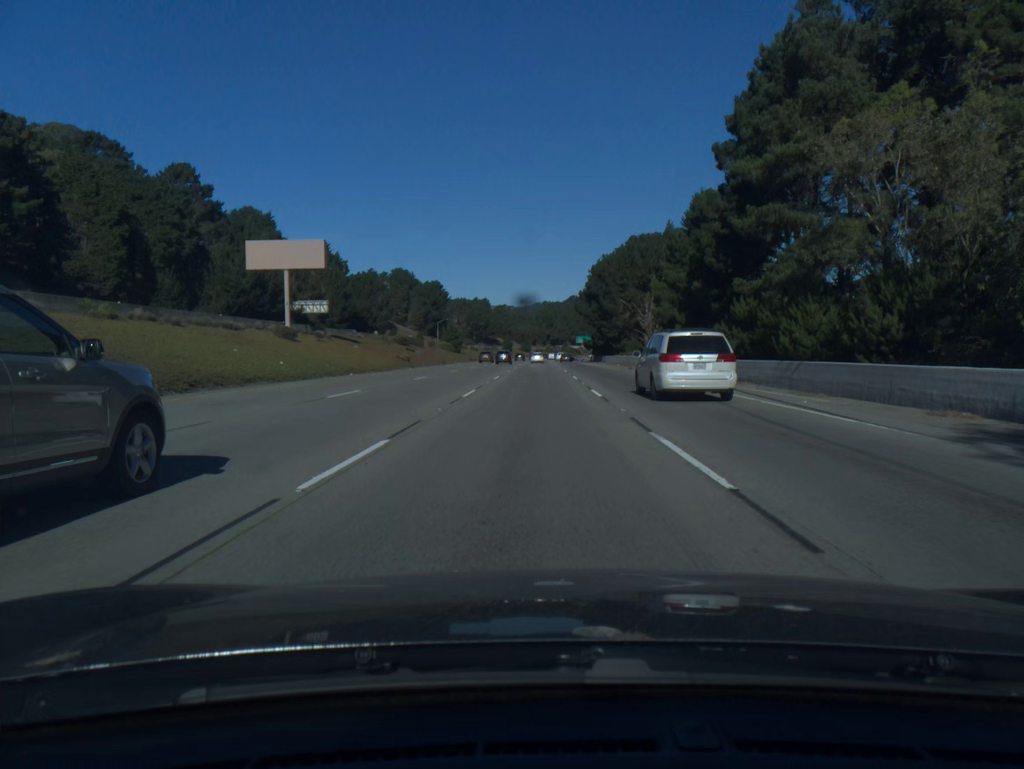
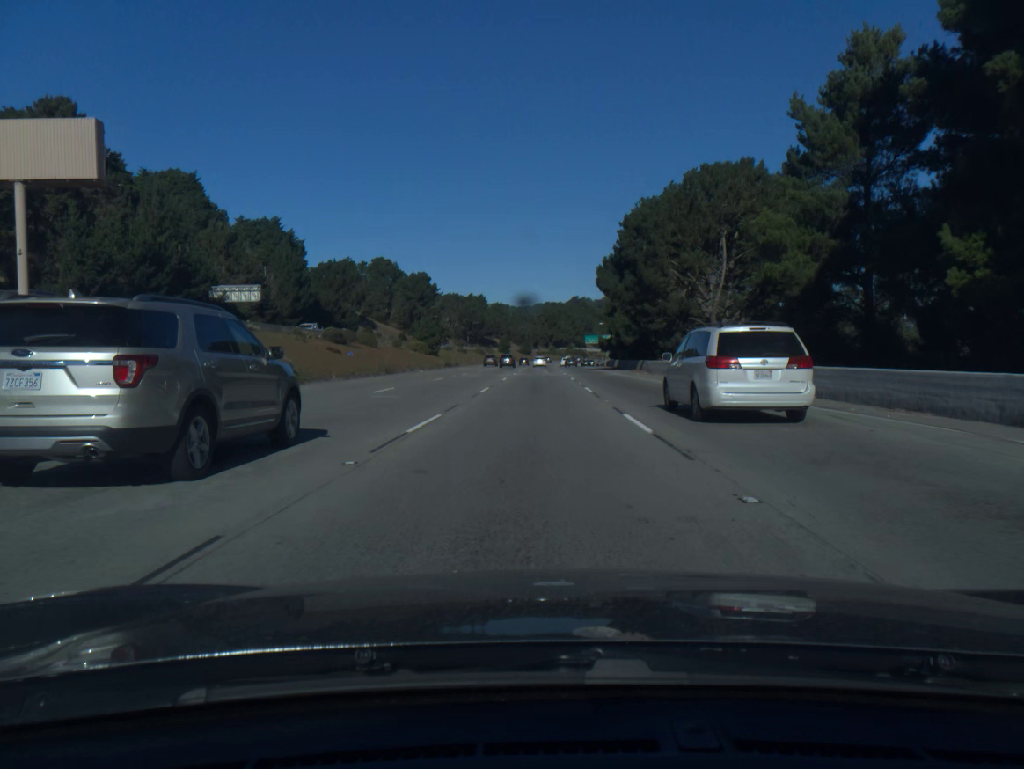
(-0.1, +38.4) m; 0°
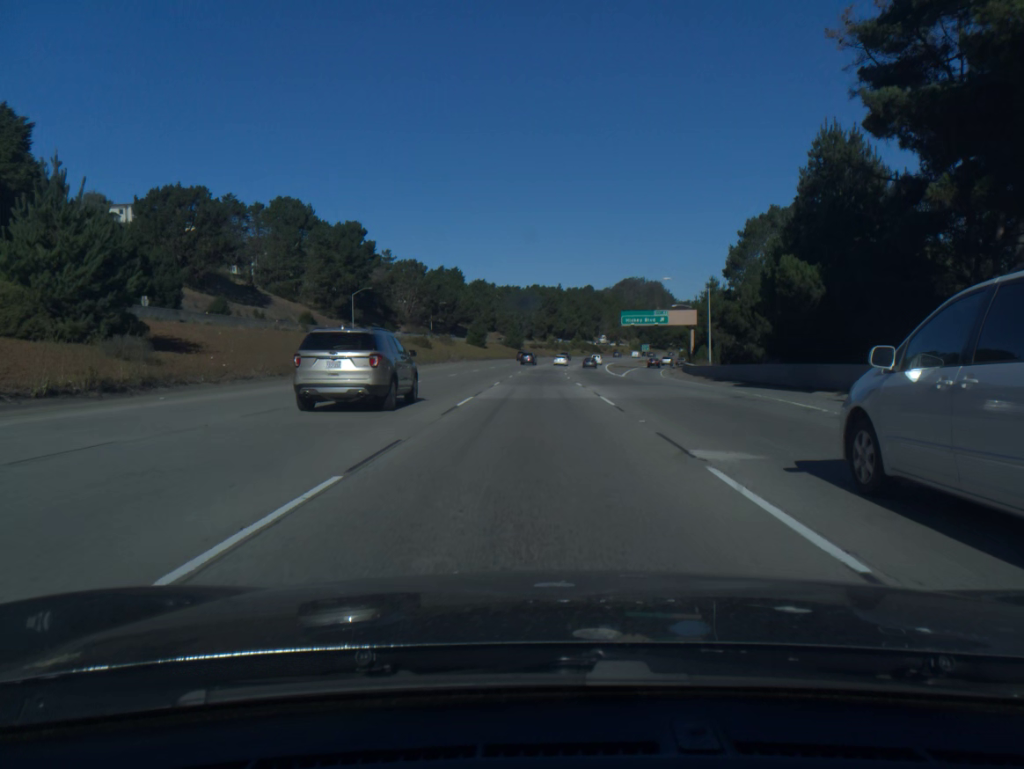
(0.0, +95.8) m; 0°
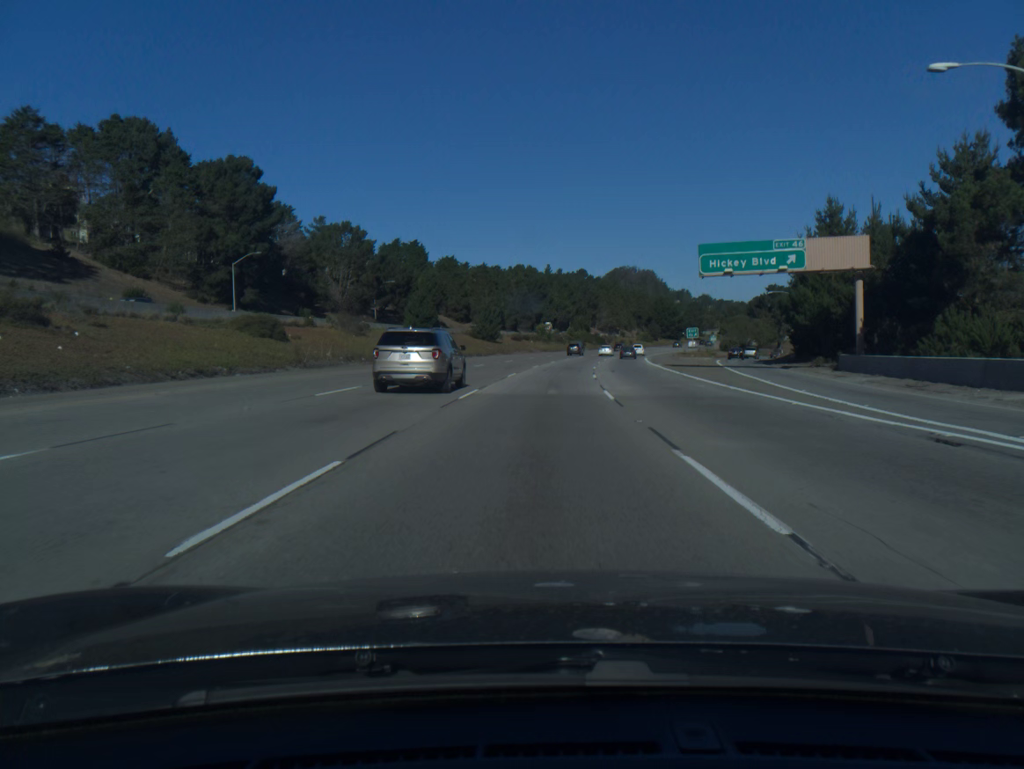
(+0.3, +57.6) m; +1°
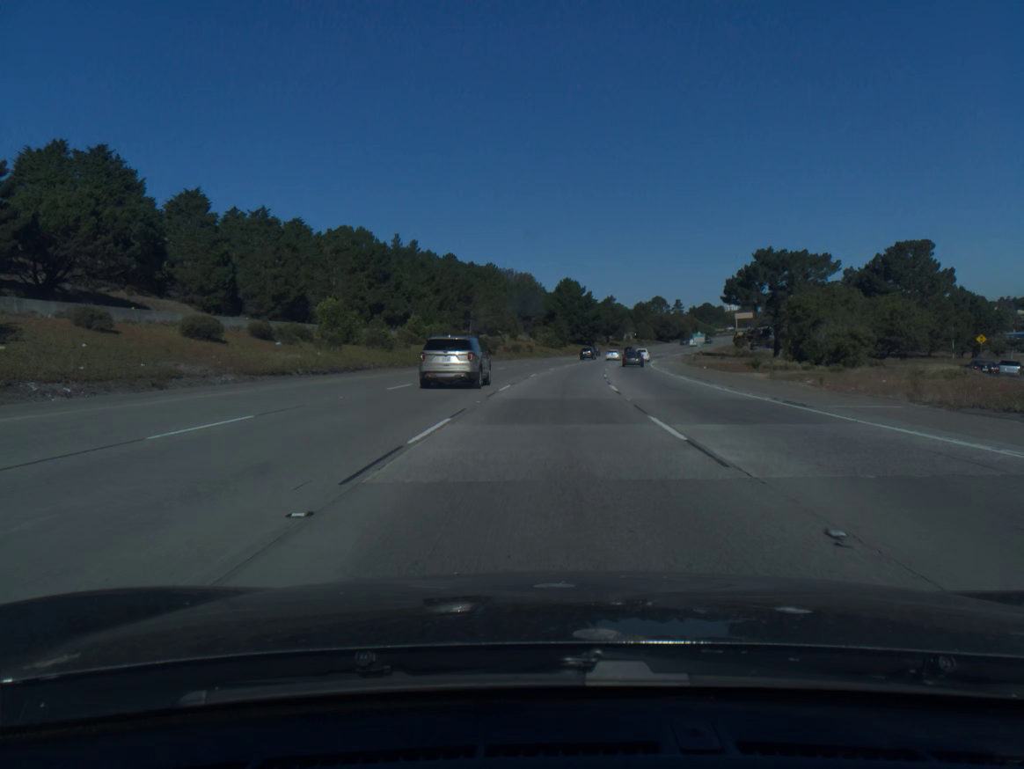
(+6.5, +95.5) m; +9°
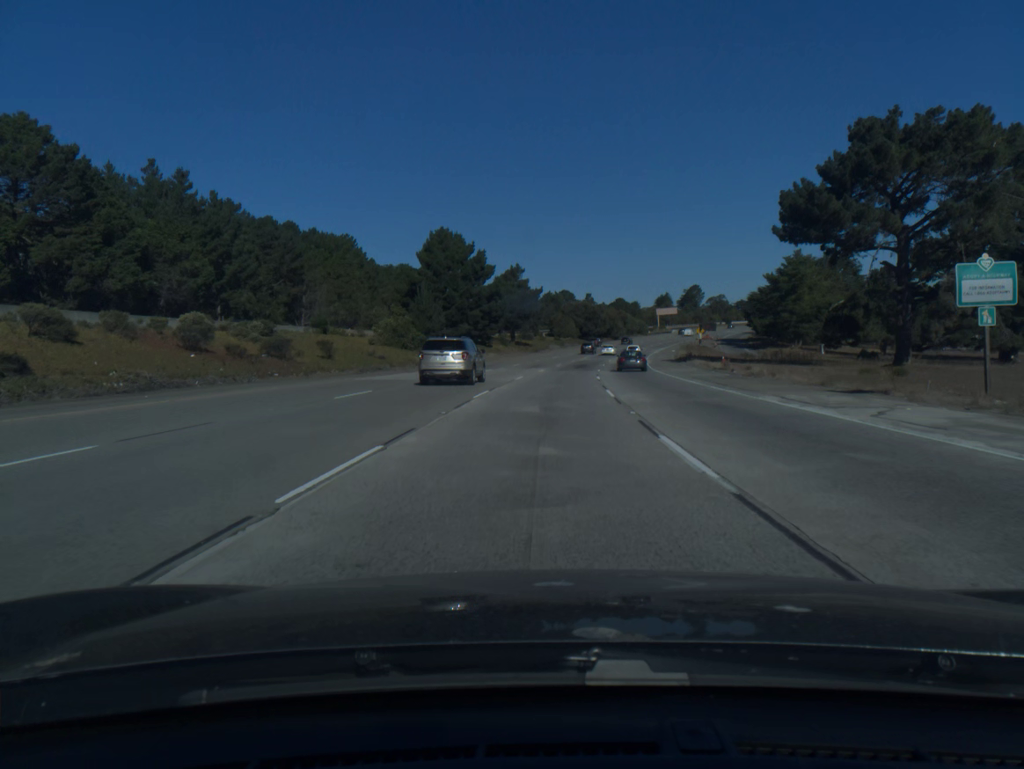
(+5.2, +76.3) m; +7°
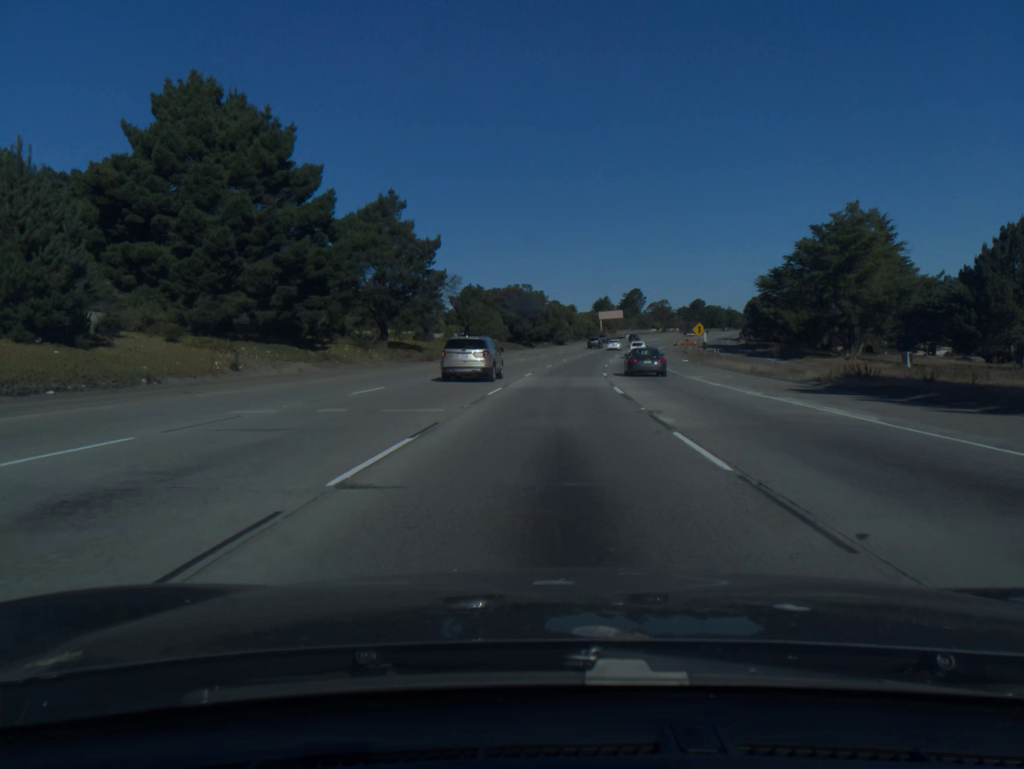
(+2.4, +57.4) m; +5°
